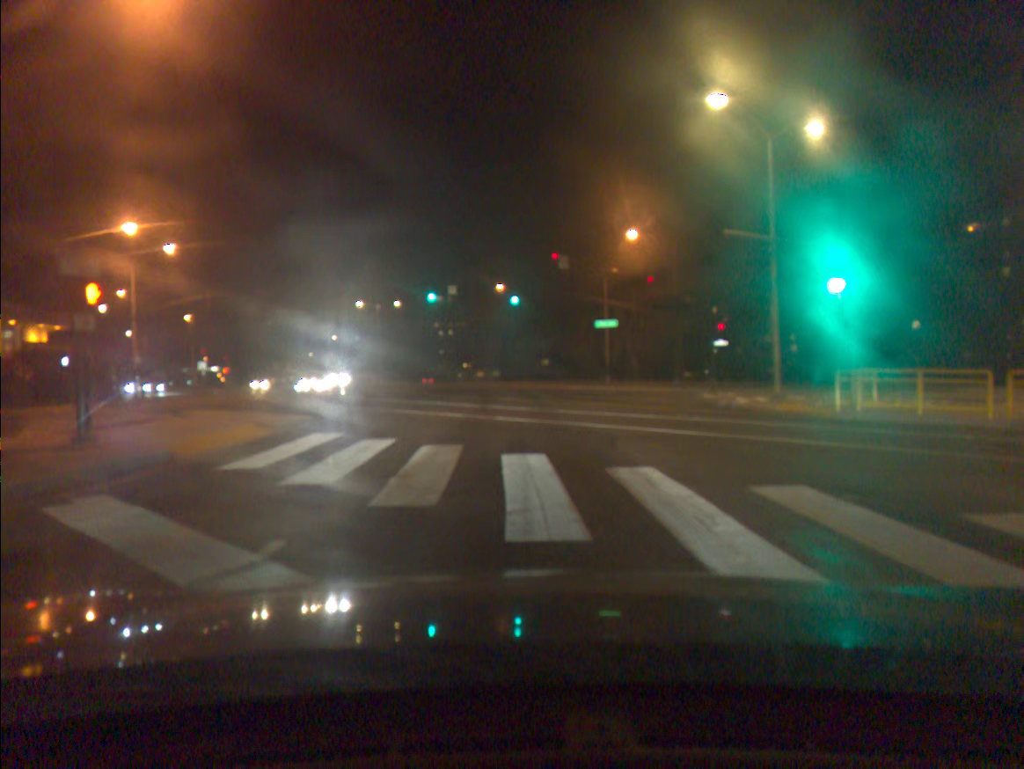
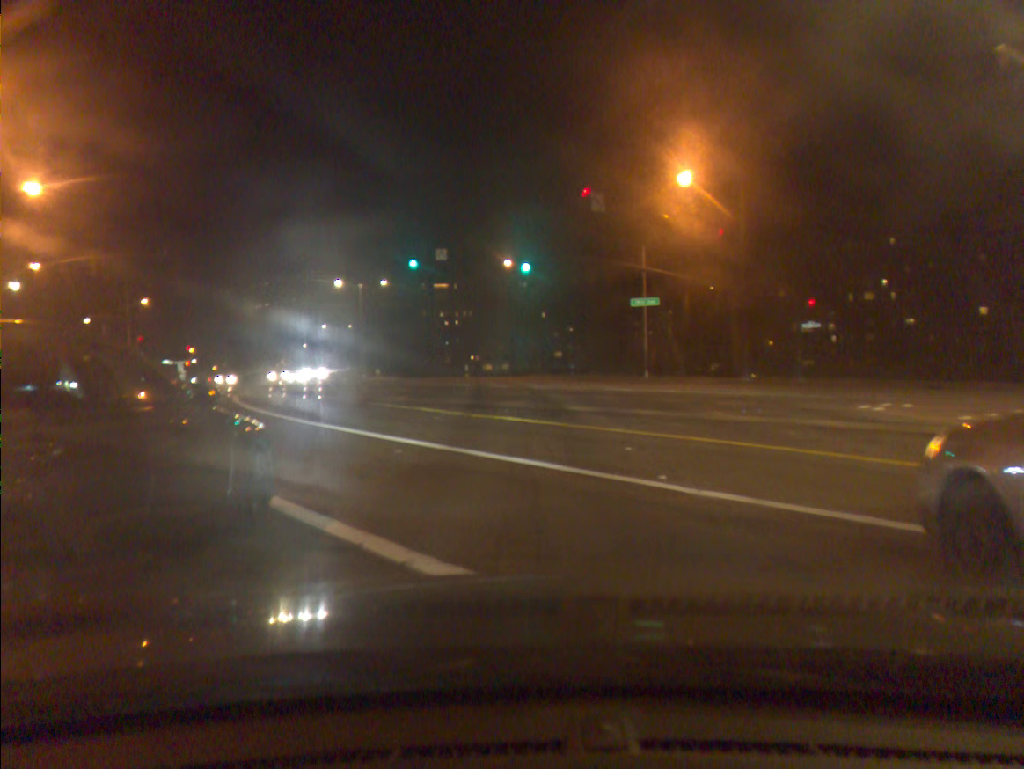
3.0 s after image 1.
(-0.1, +14.8) m; -1°
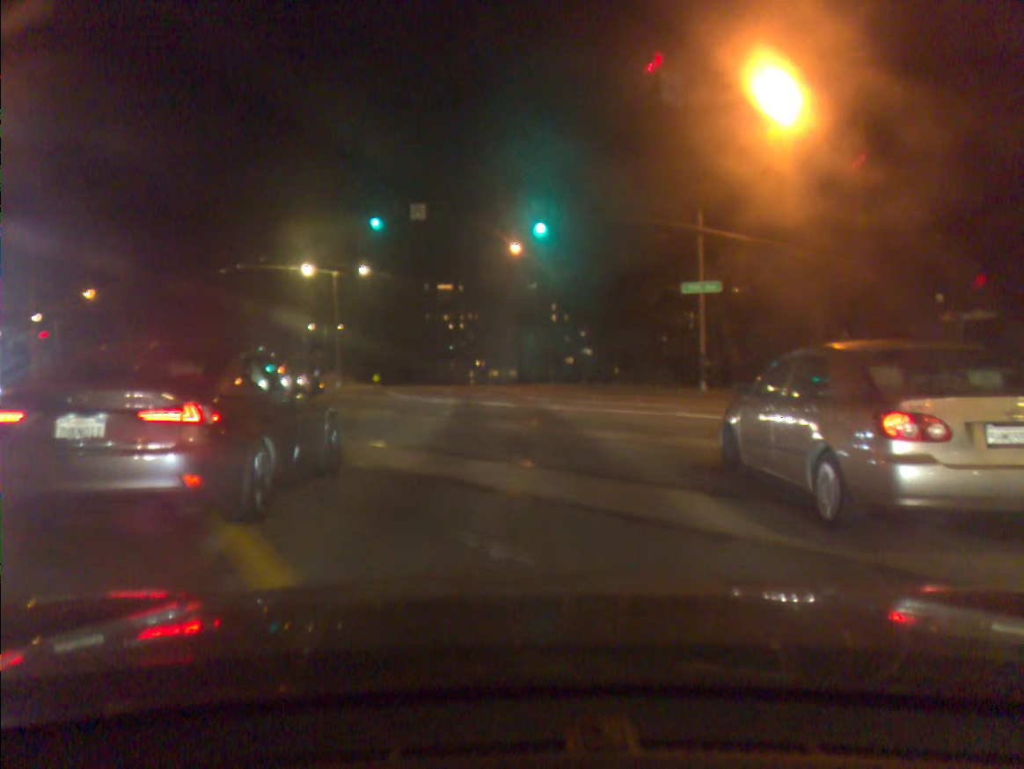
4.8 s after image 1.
(0.0, +14.0) m; 0°
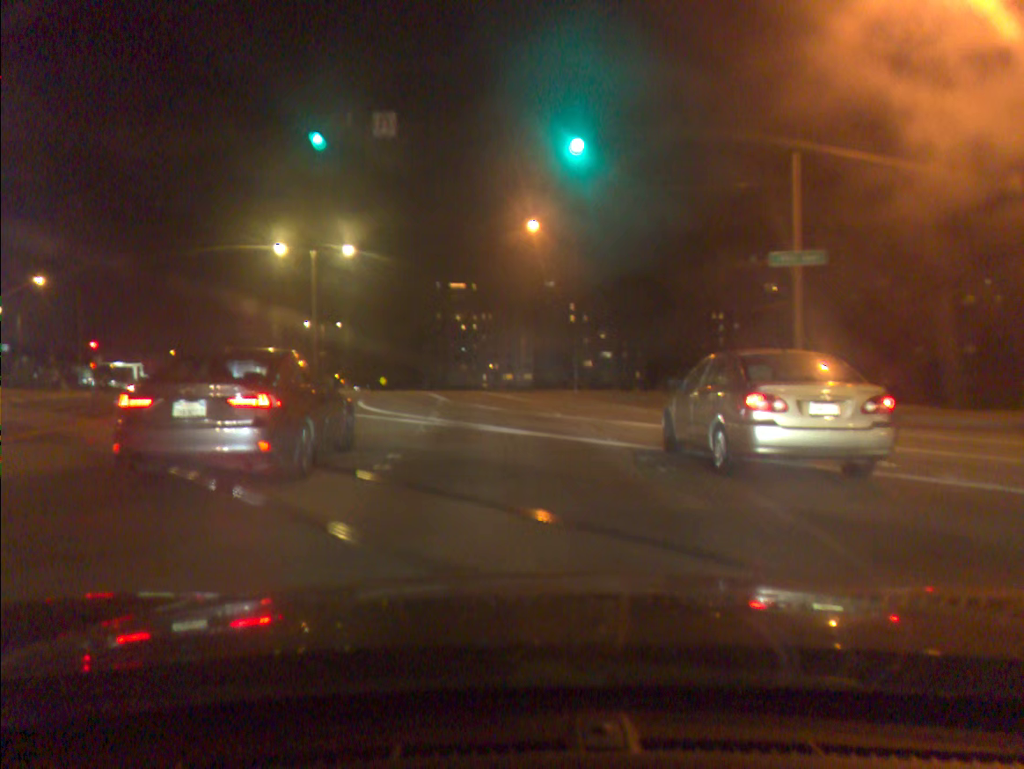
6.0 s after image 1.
(-0.1, +11.1) m; -2°
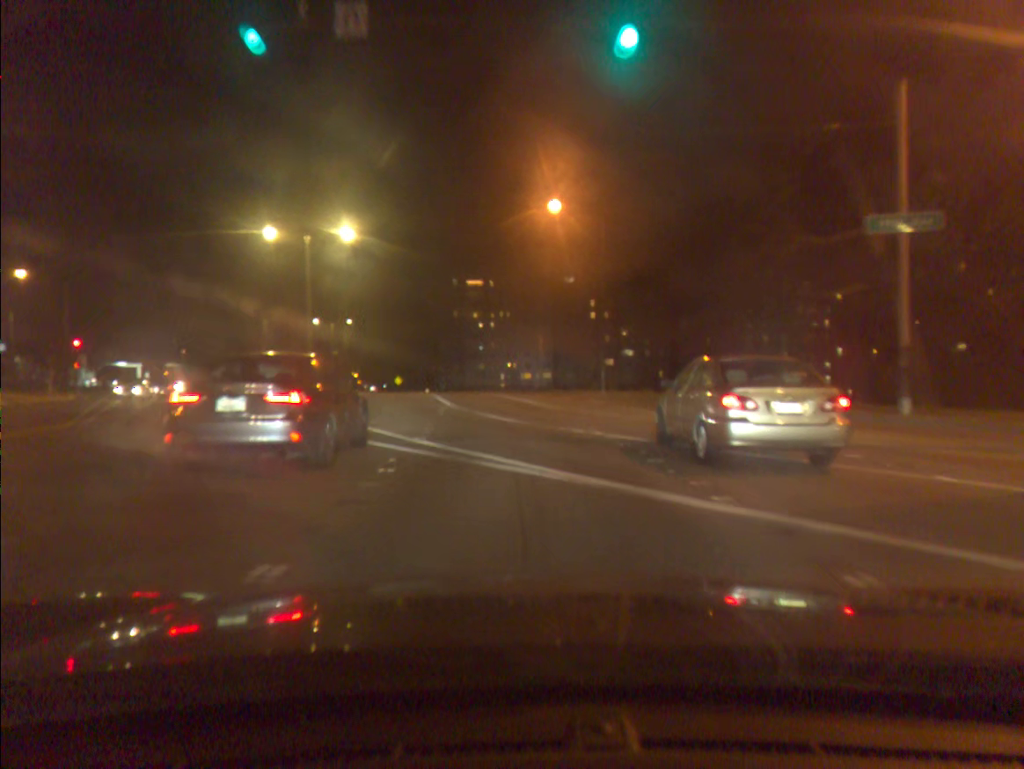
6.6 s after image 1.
(0.0, +6.1) m; -1°
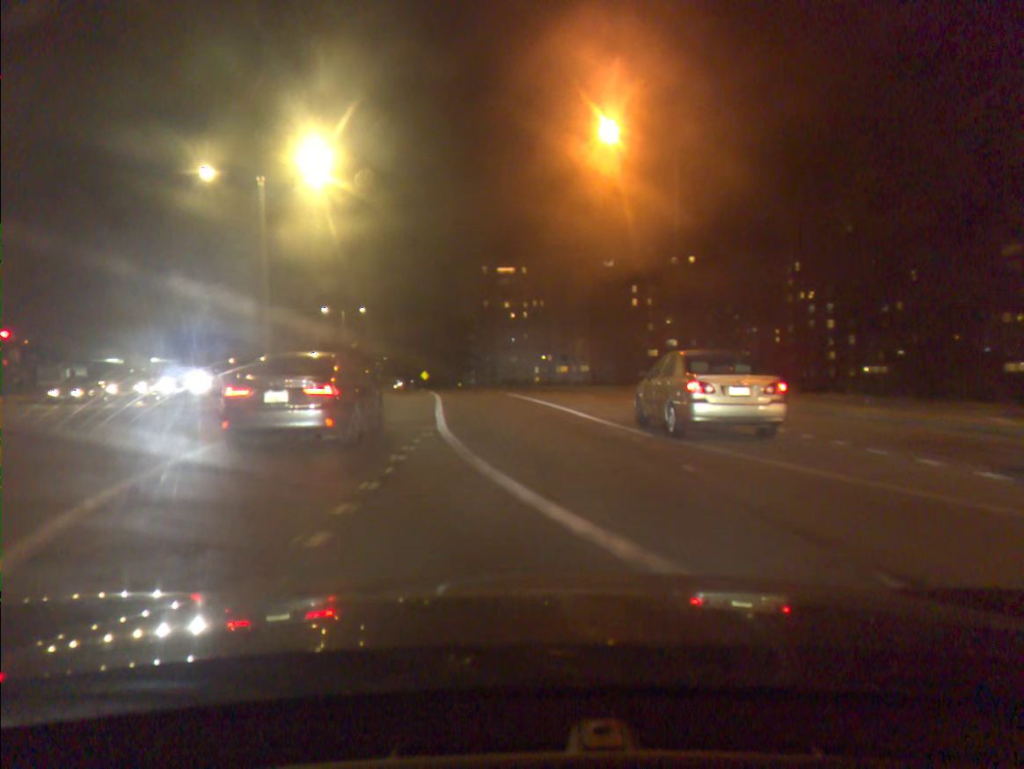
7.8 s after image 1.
(-0.3, +13.4) m; -2°
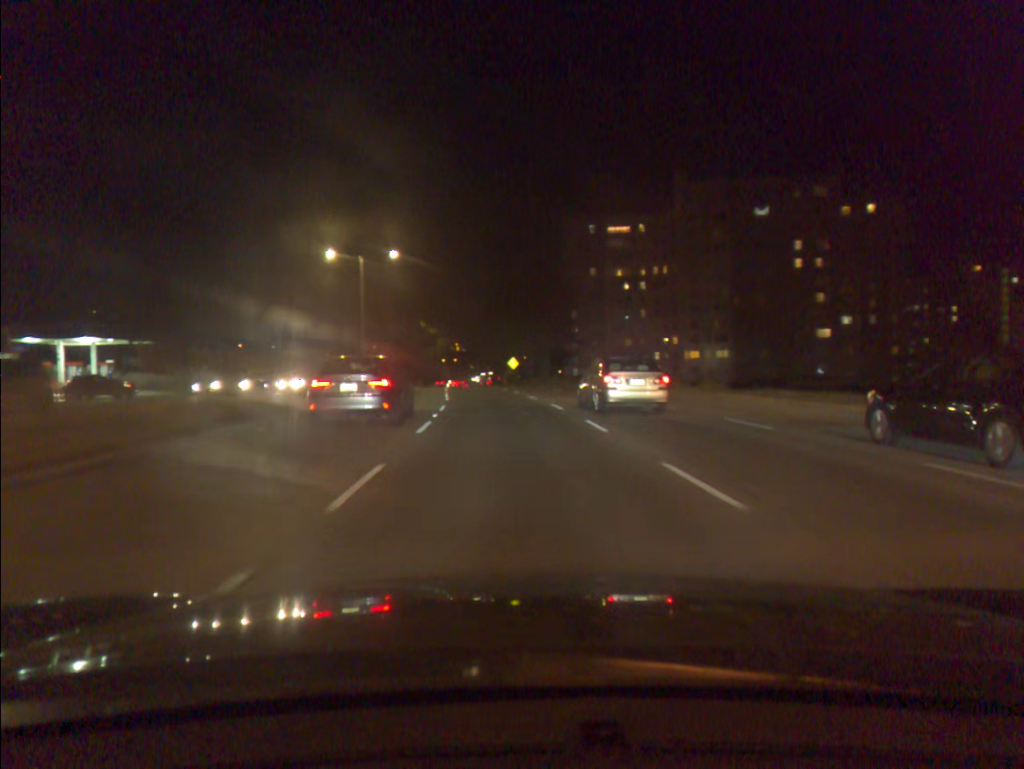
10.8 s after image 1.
(-2.5, +39.3) m; -7°
